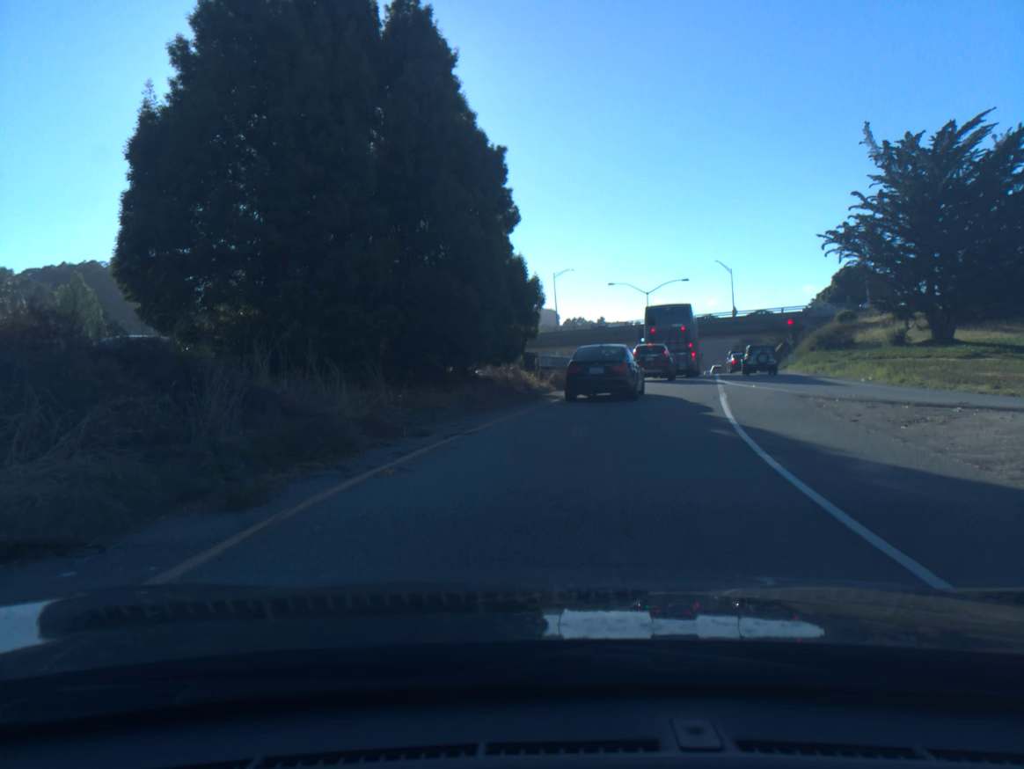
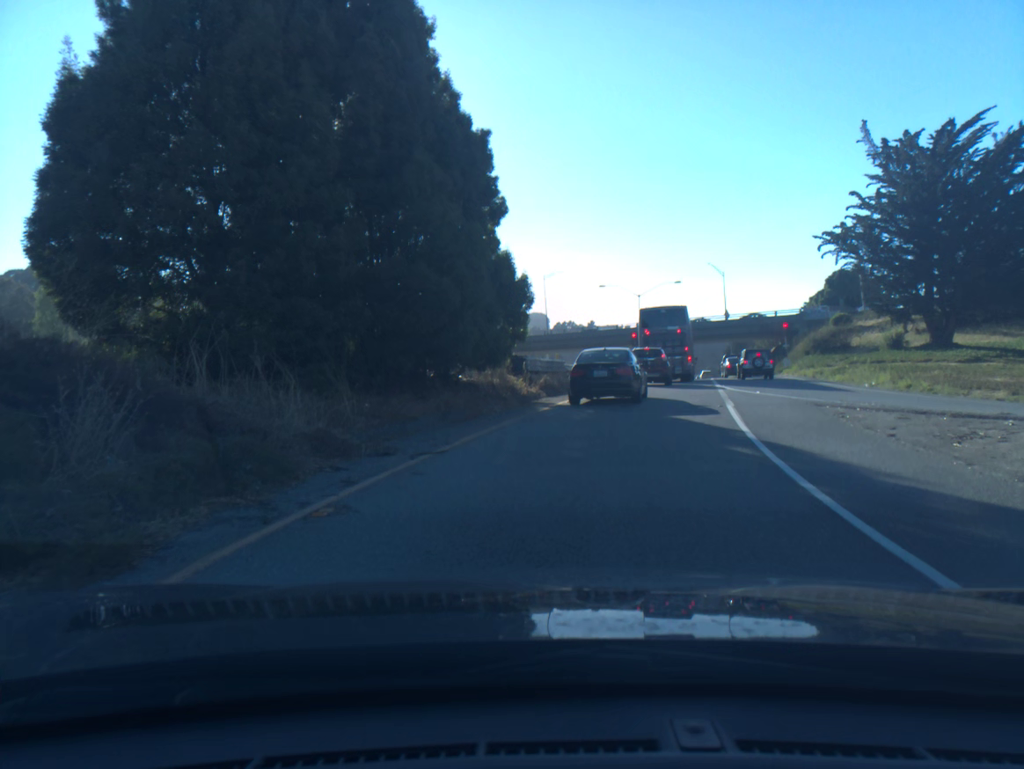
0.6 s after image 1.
(0.0, +1.9) m; +1°
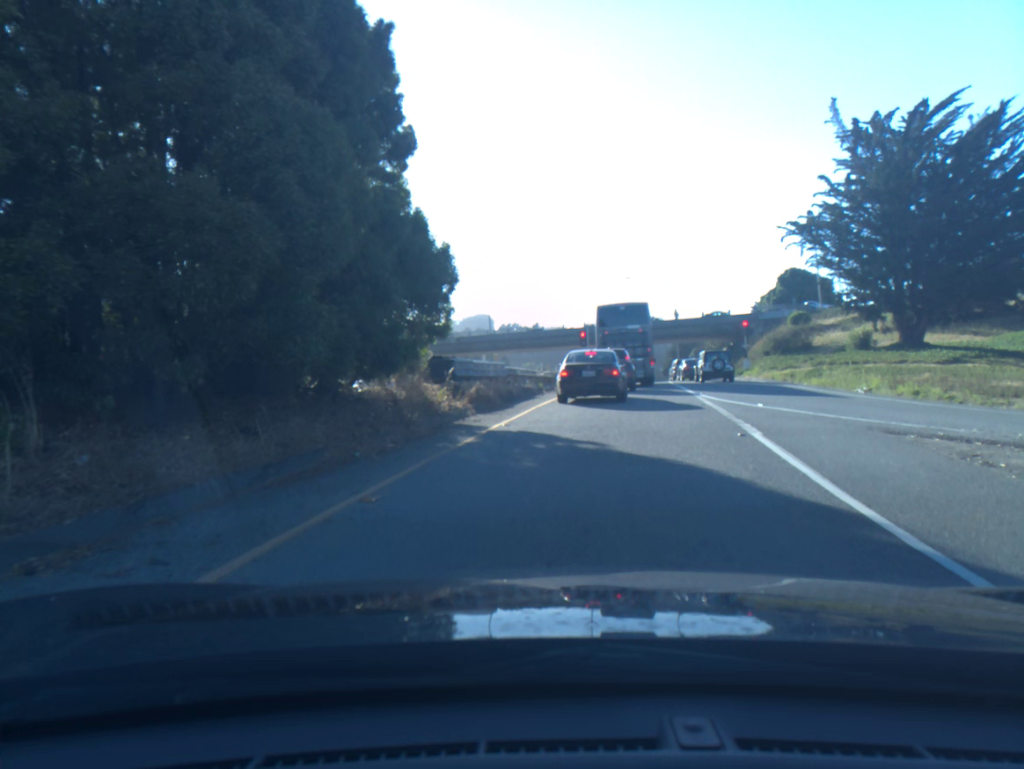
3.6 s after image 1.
(+0.3, +6.8) m; +4°
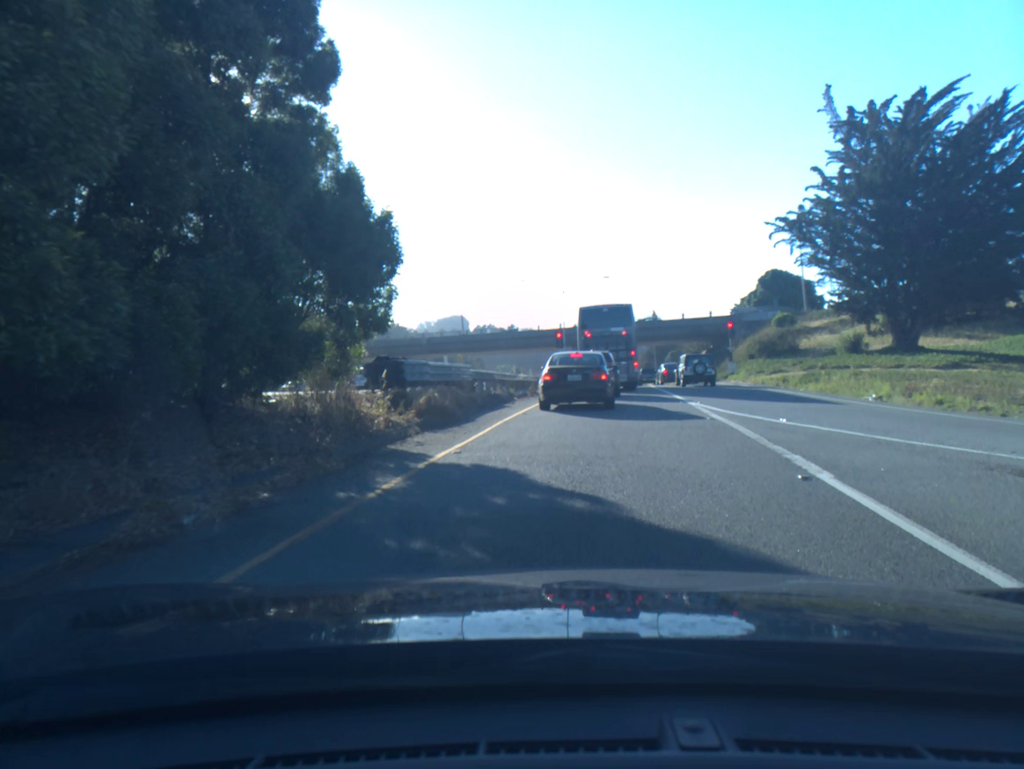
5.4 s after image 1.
(+0.1, +3.9) m; +2°
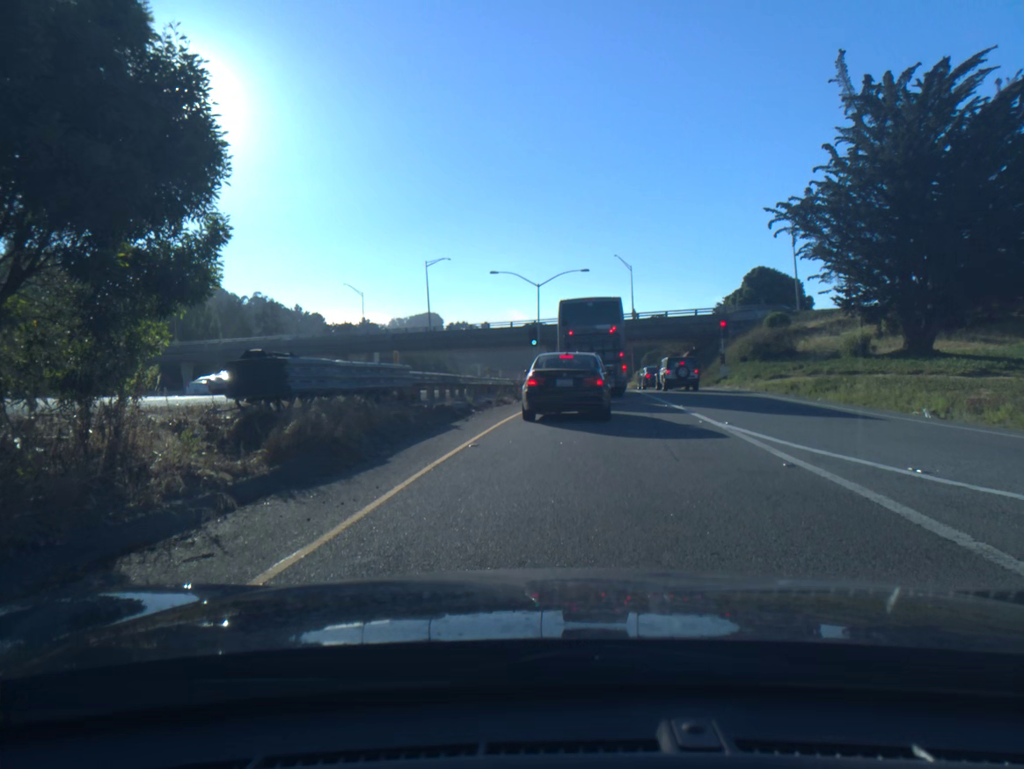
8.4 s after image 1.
(+0.1, +6.3) m; +2°
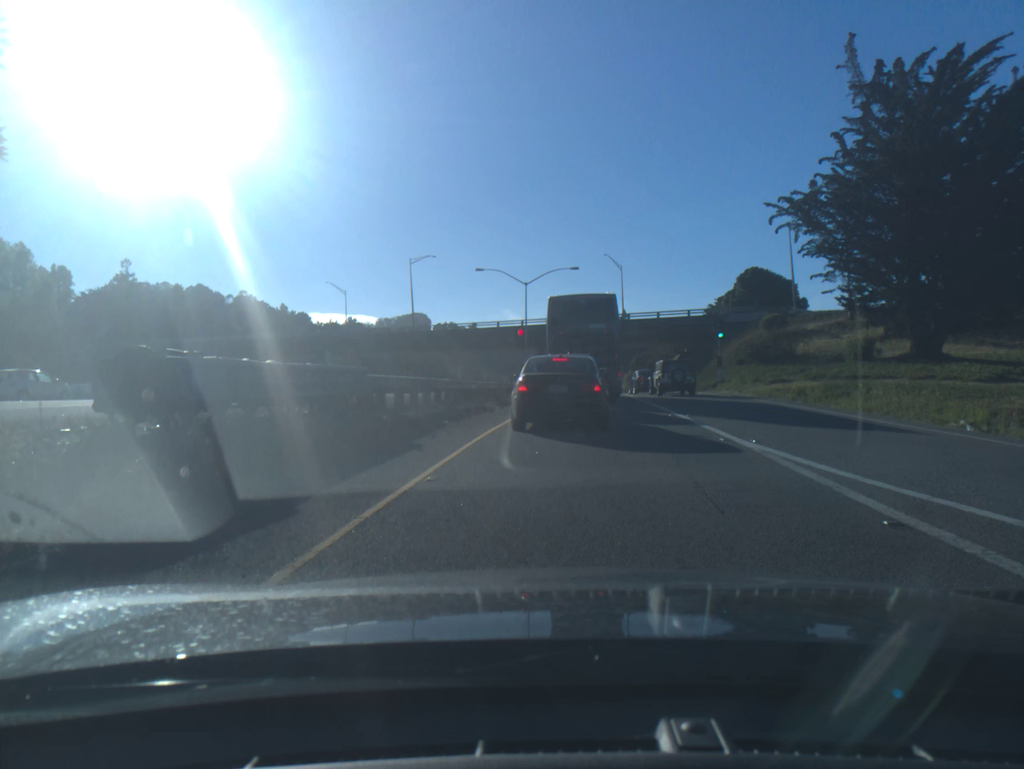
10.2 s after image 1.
(0.0, +3.0) m; +1°
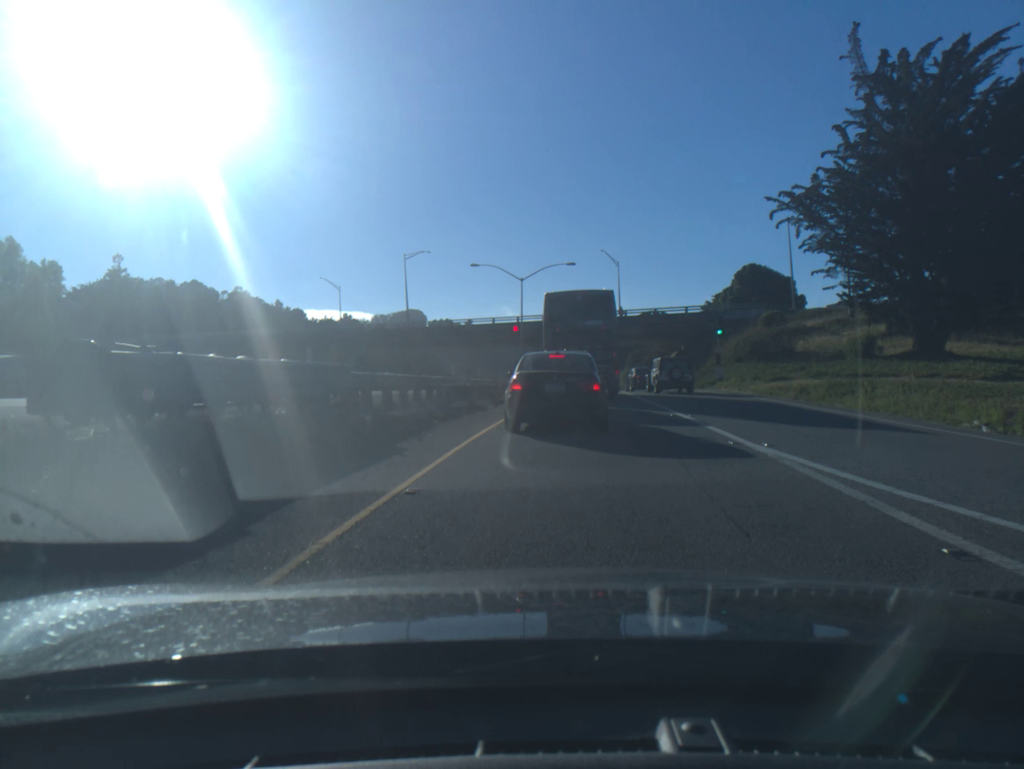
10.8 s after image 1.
(0.0, +1.0) m; +1°
